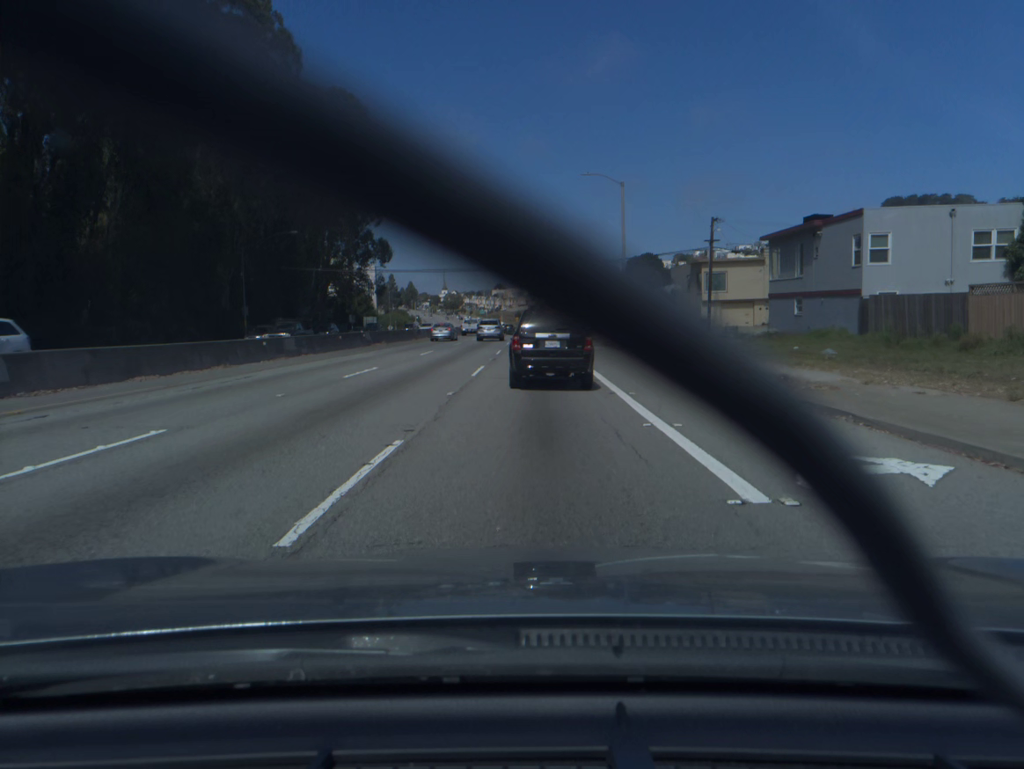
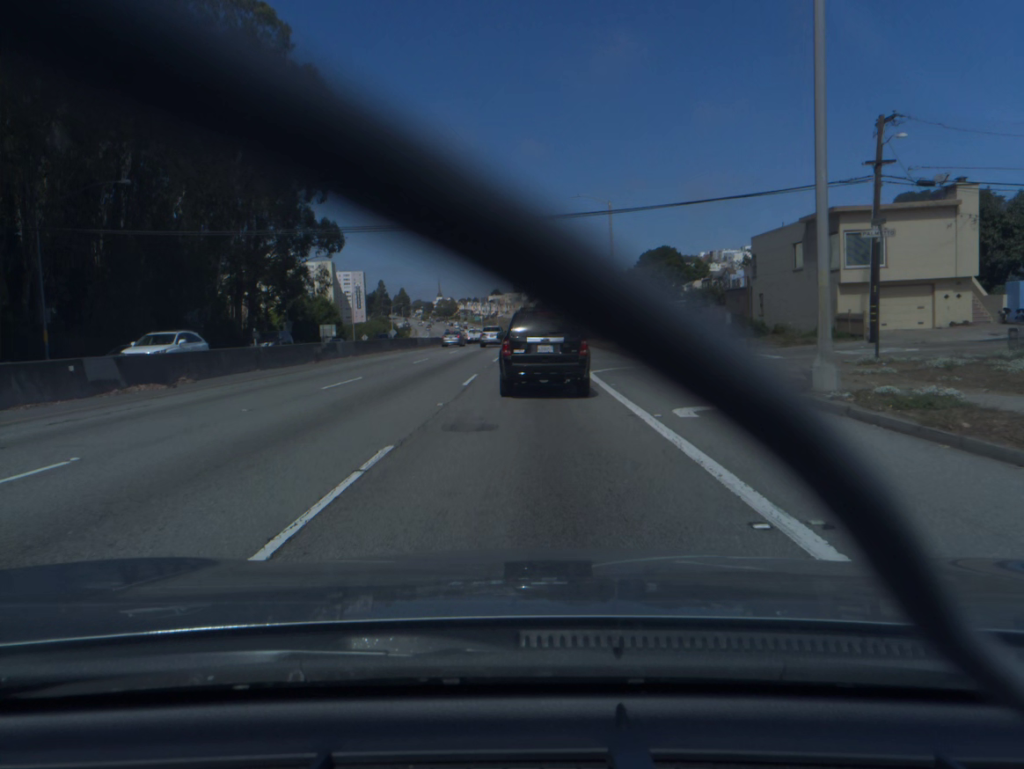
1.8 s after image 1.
(0.0, +31.2) m; 0°
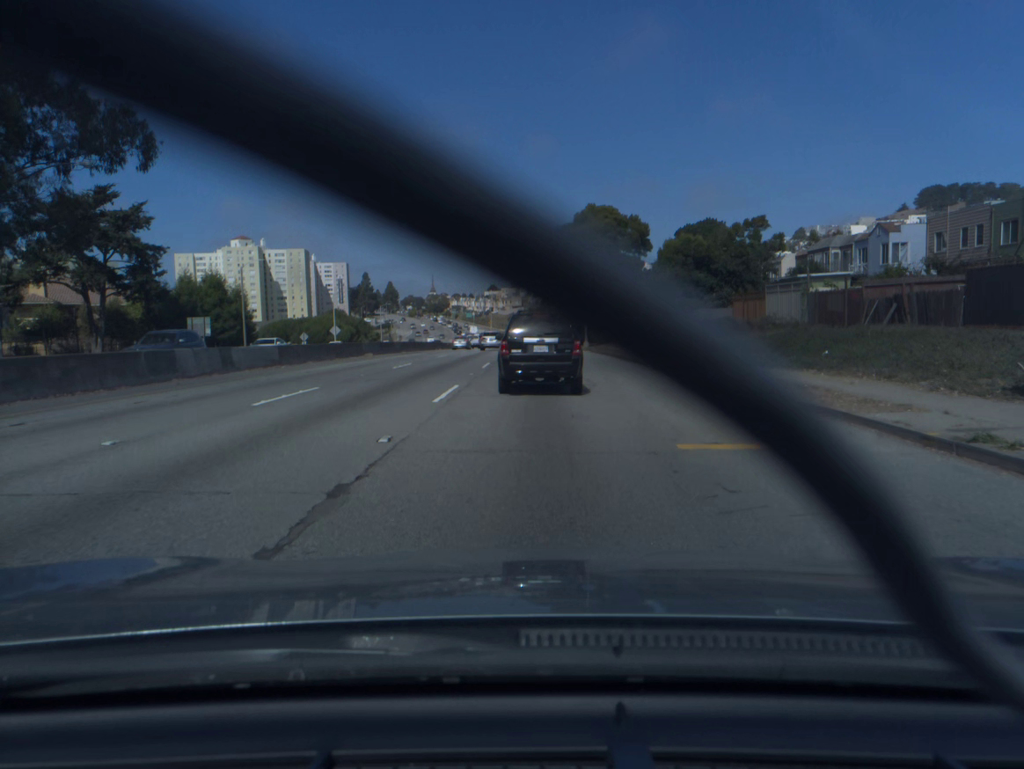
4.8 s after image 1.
(0.0, +49.0) m; 0°
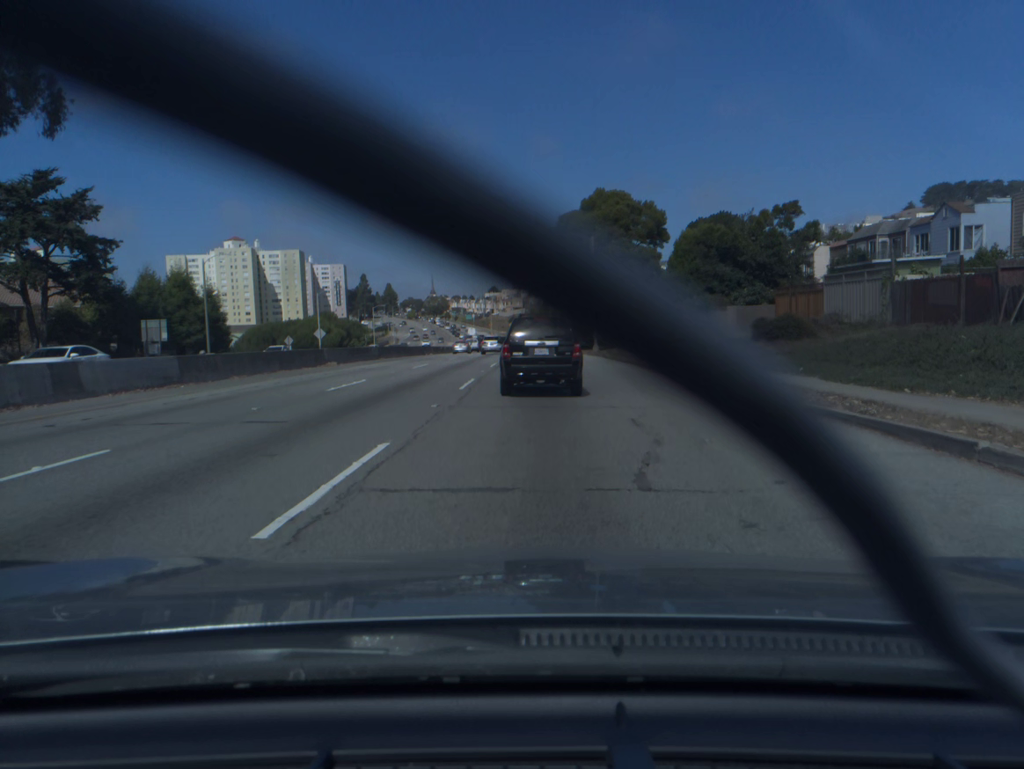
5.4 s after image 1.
(0.0, +9.6) m; 0°
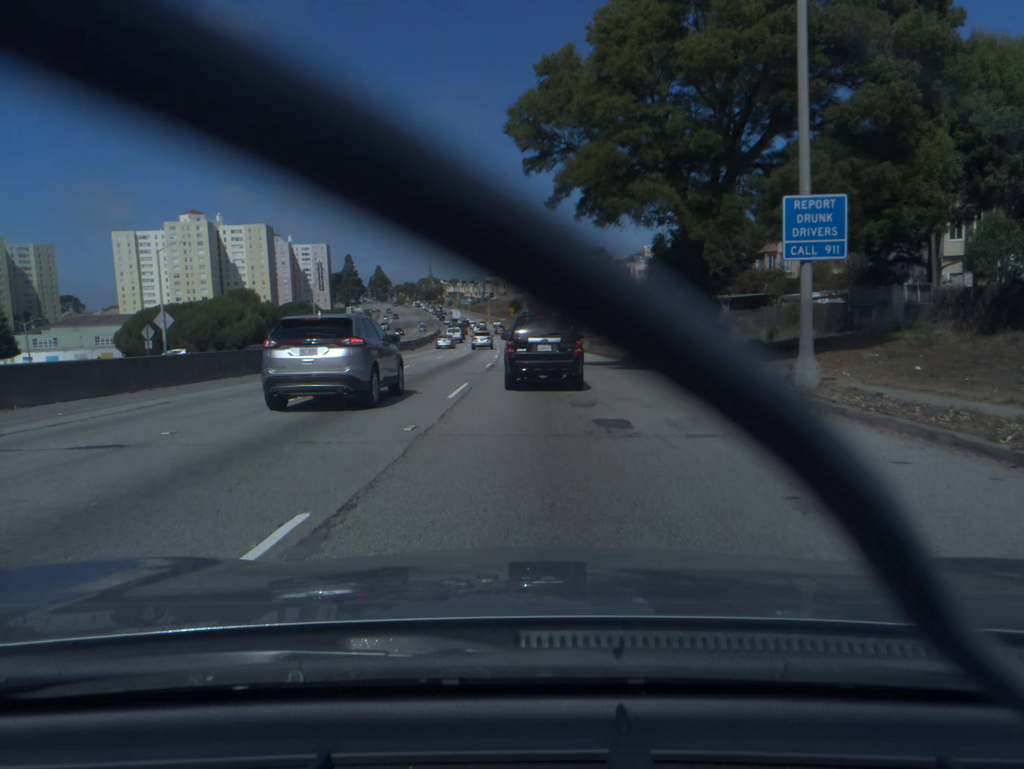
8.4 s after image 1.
(-0.2, +48.1) m; 0°
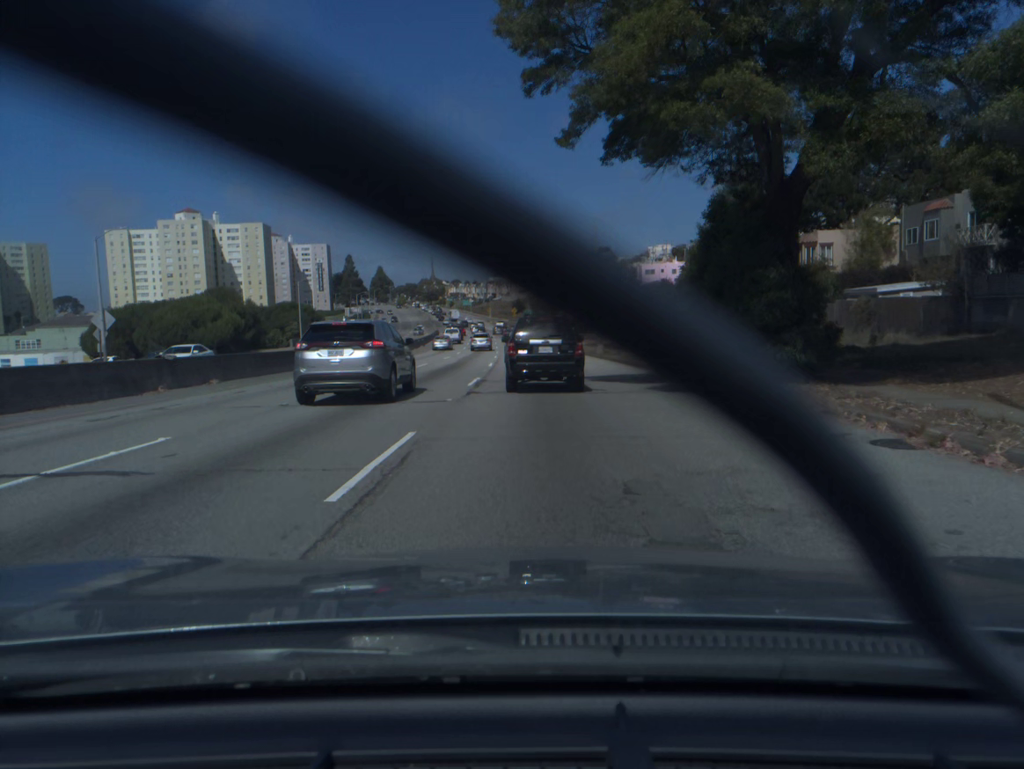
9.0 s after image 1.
(0.0, +9.7) m; 0°
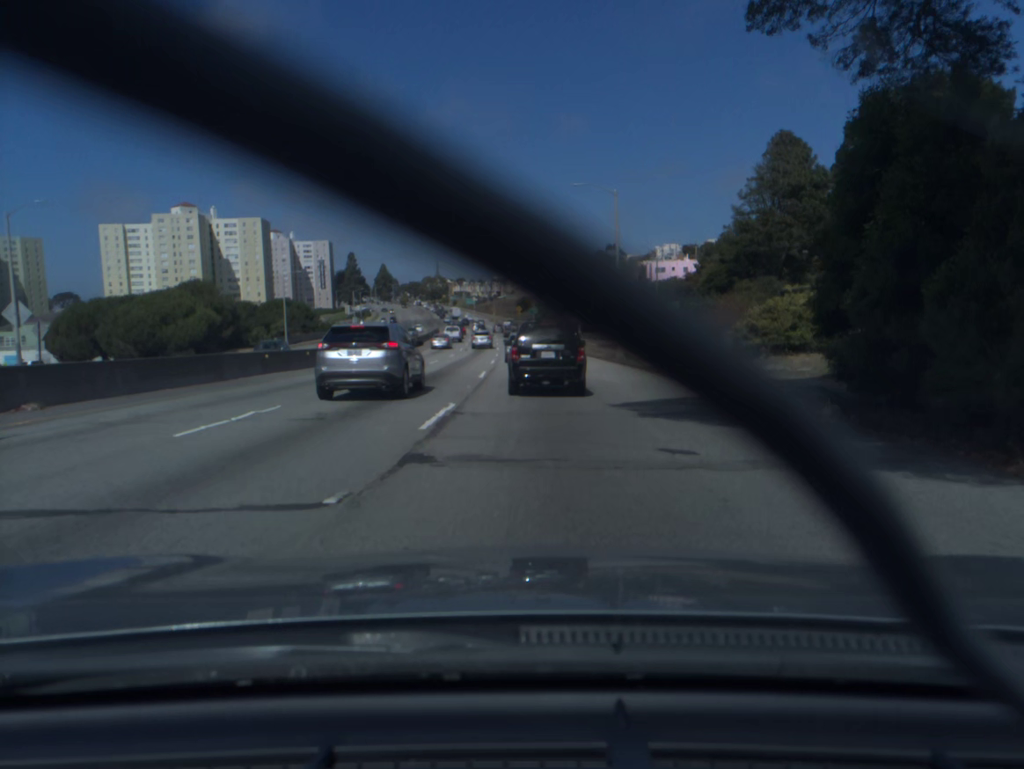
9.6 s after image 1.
(0.0, +9.7) m; -1°
